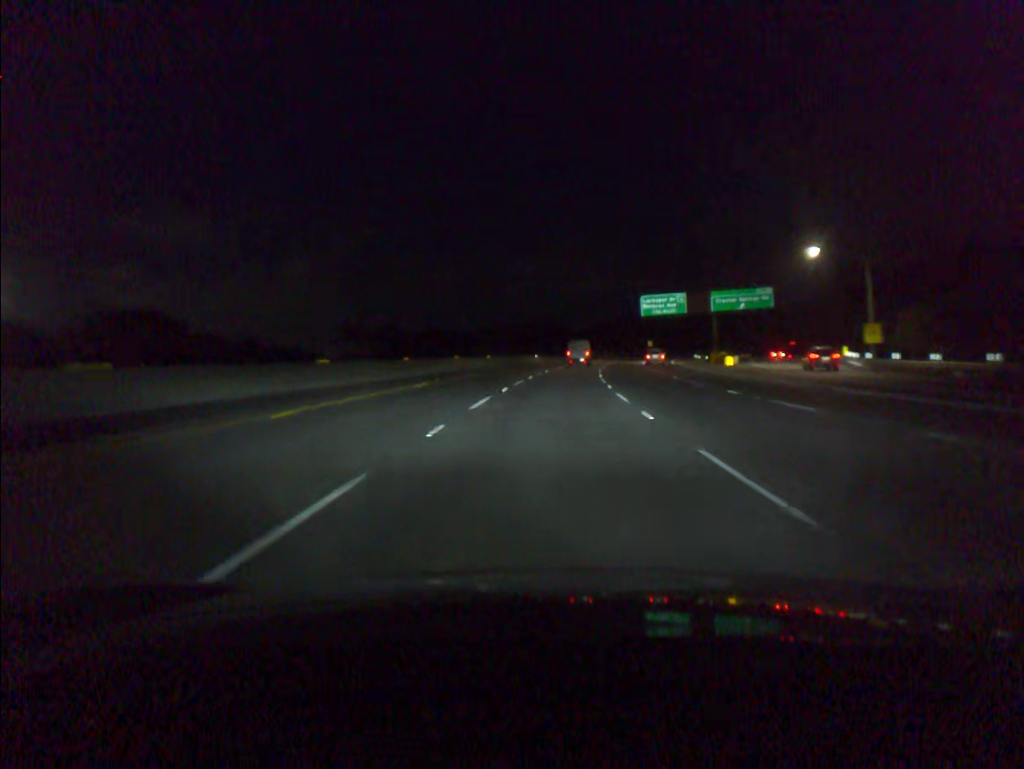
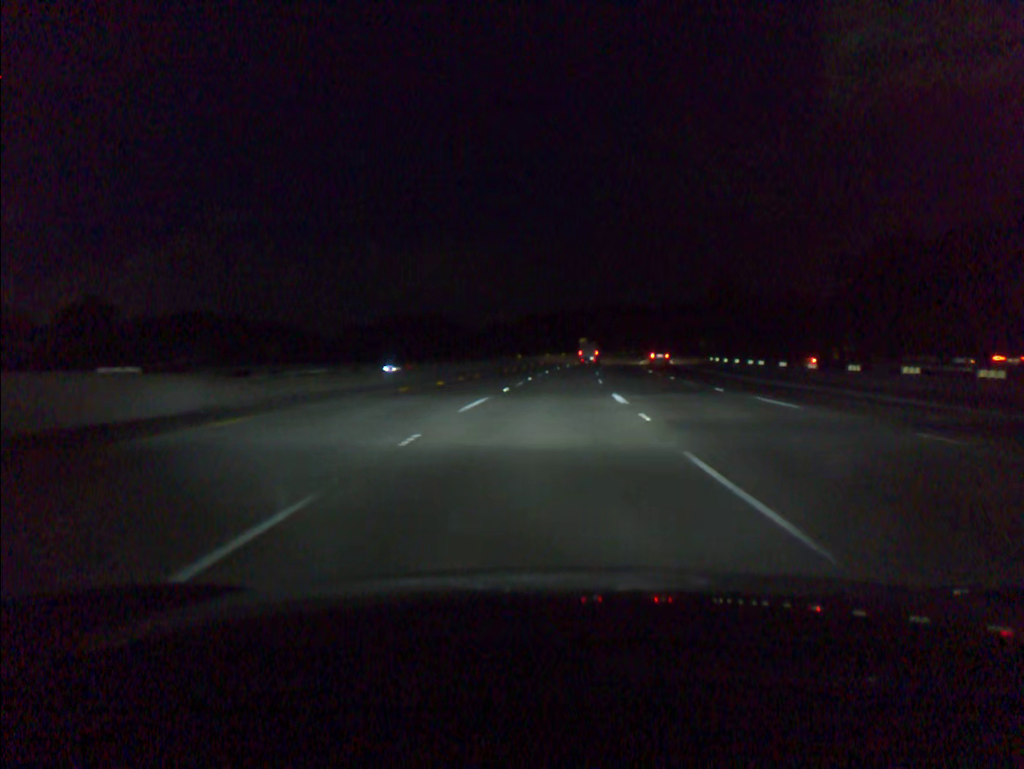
(+5.6, +85.8) m; +7°
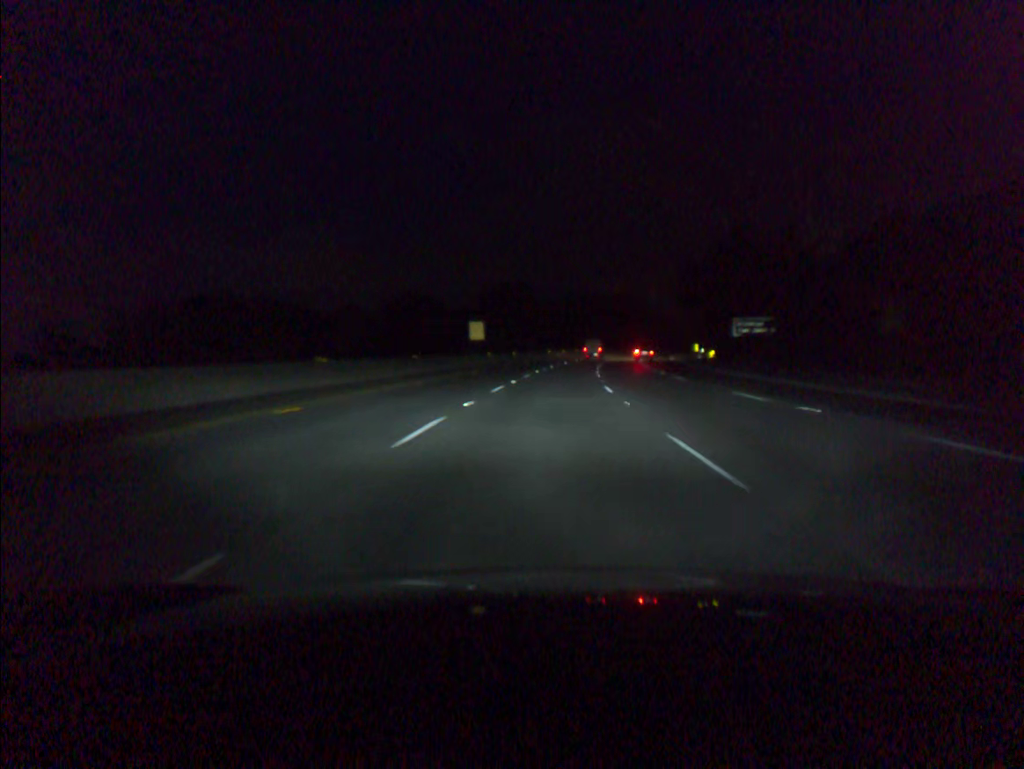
(+5.6, +86.1) m; +7°
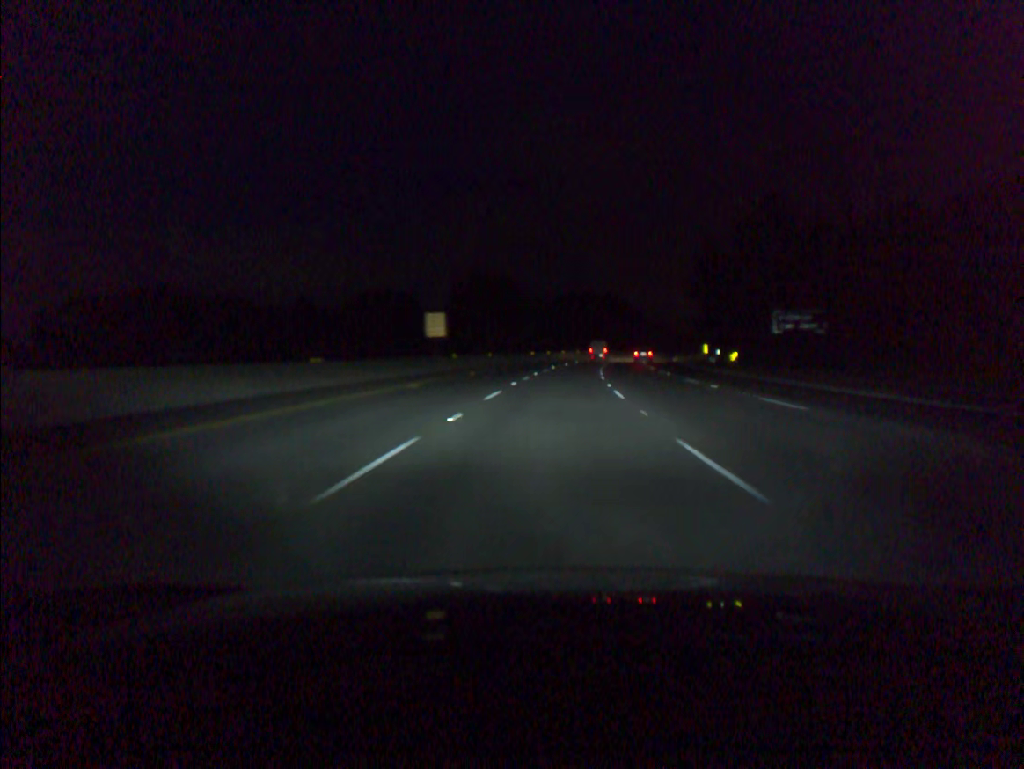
(+0.2, +17.3) m; +1°
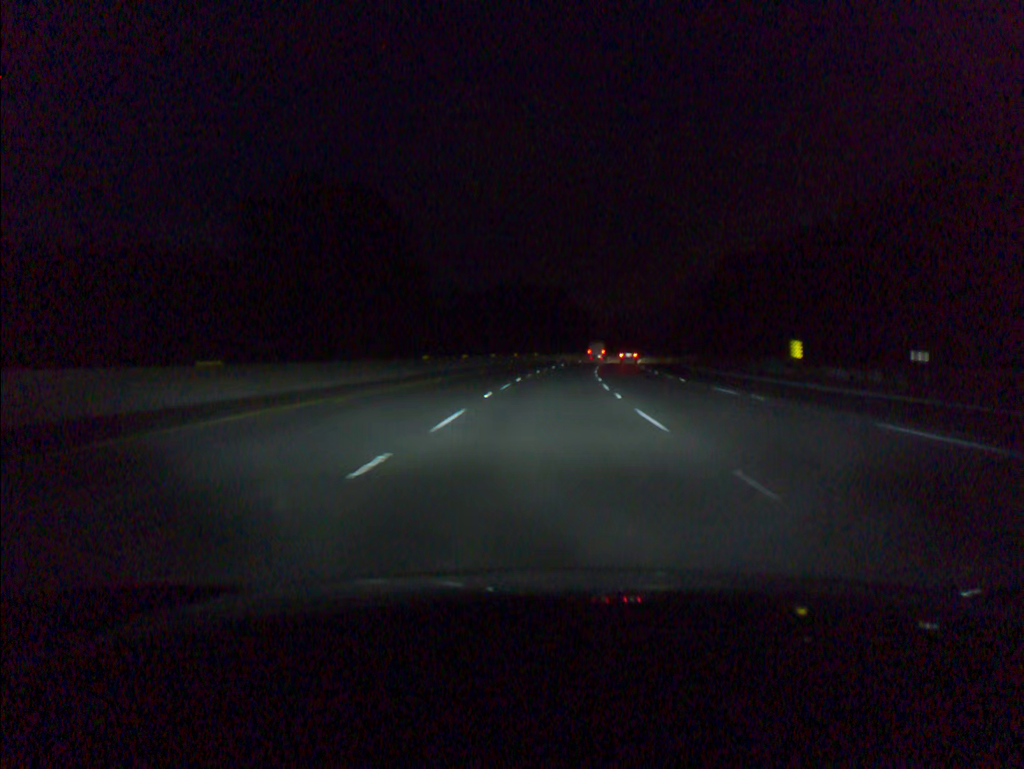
(+2.1, +51.7) m; +5°
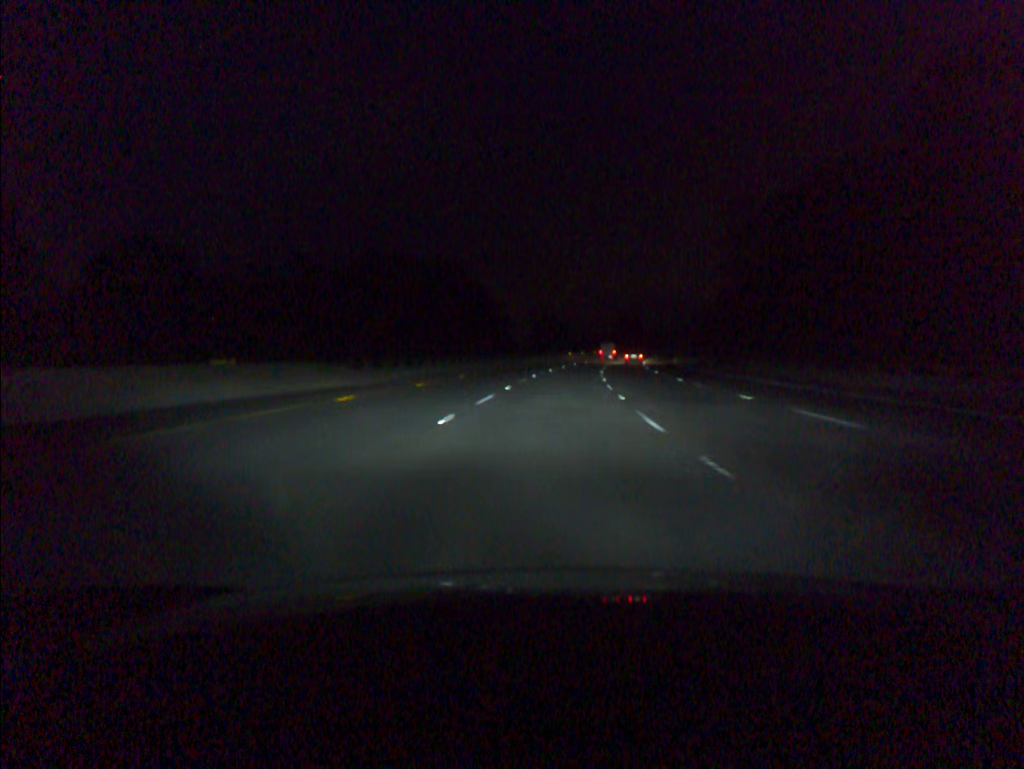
(+5.3, +86.3) m; +7°
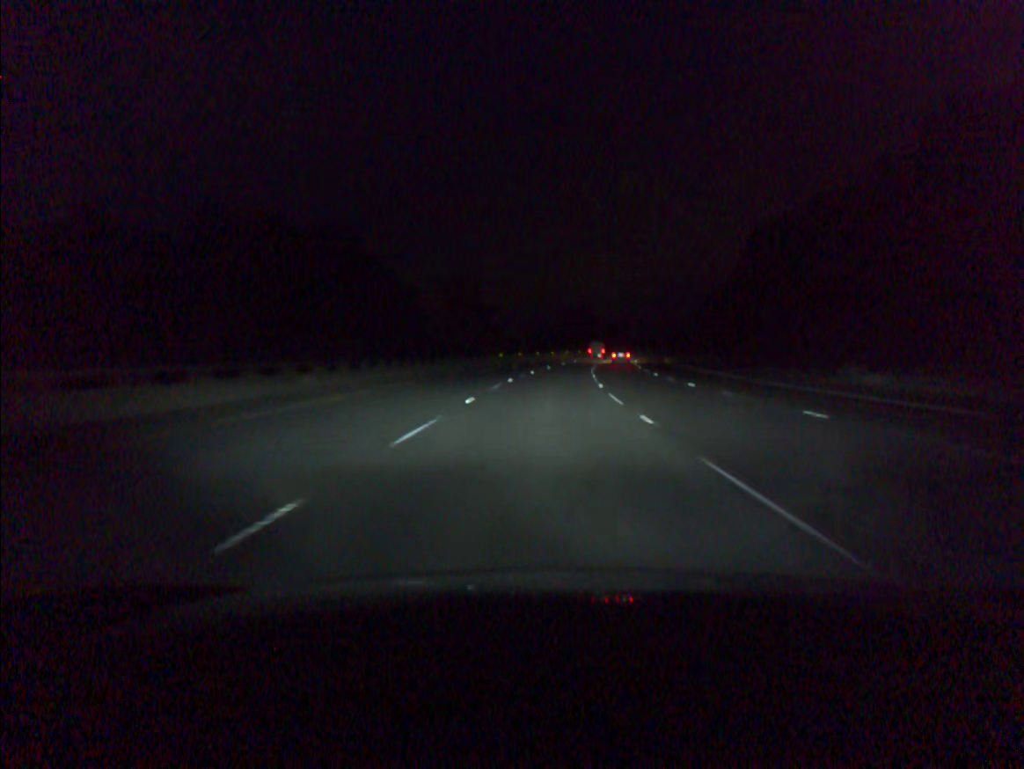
(+2.2, +51.8) m; +5°
